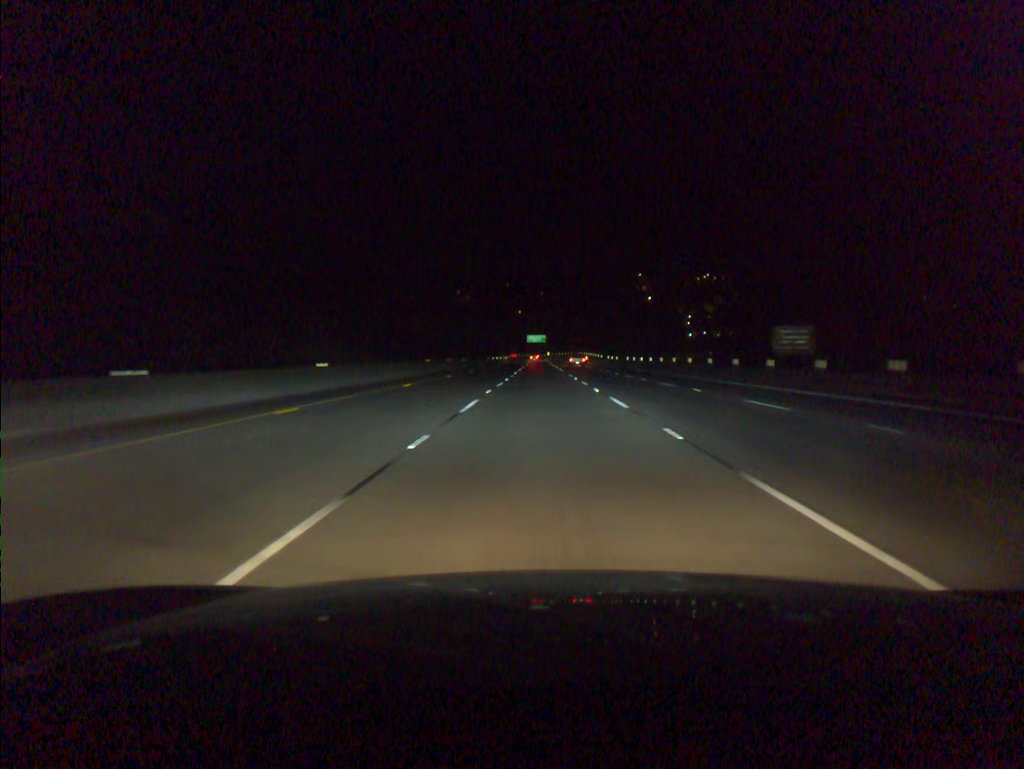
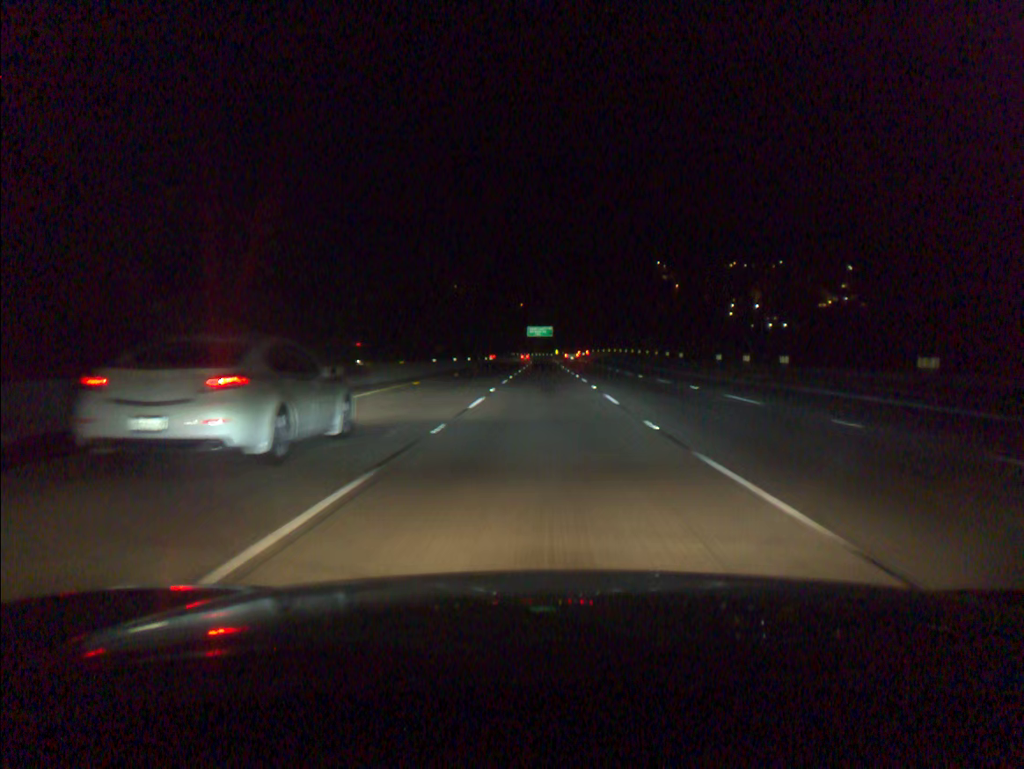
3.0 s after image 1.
(+0.1, +85.7) m; 0°
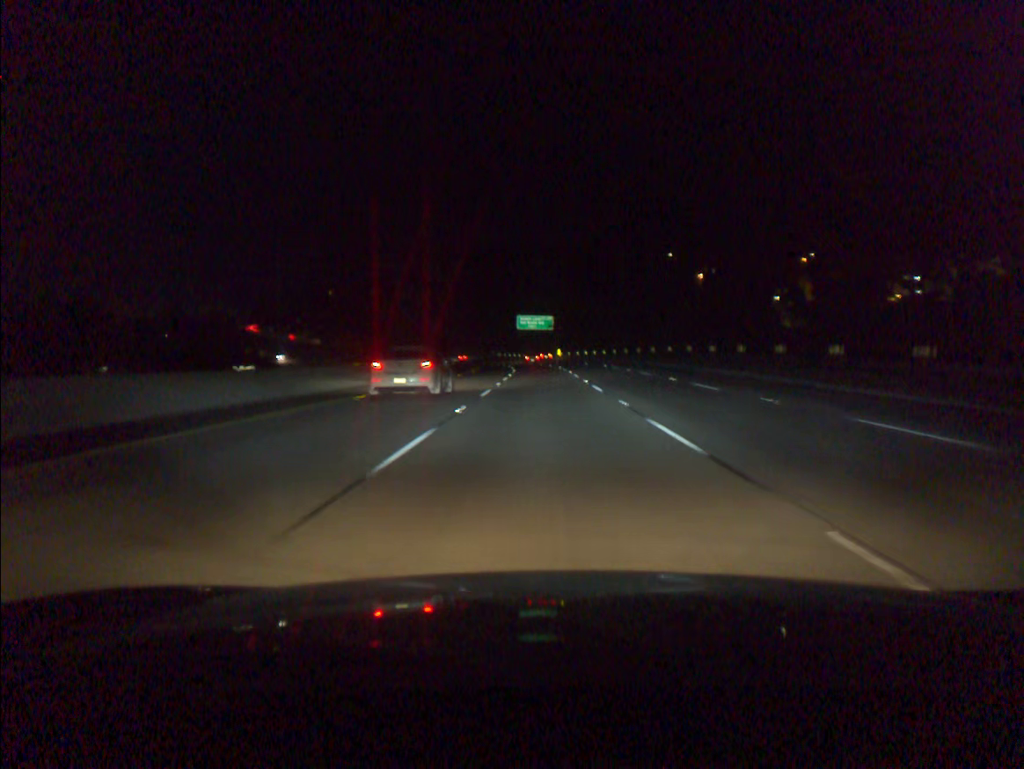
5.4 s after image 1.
(+0.2, +68.6) m; 0°
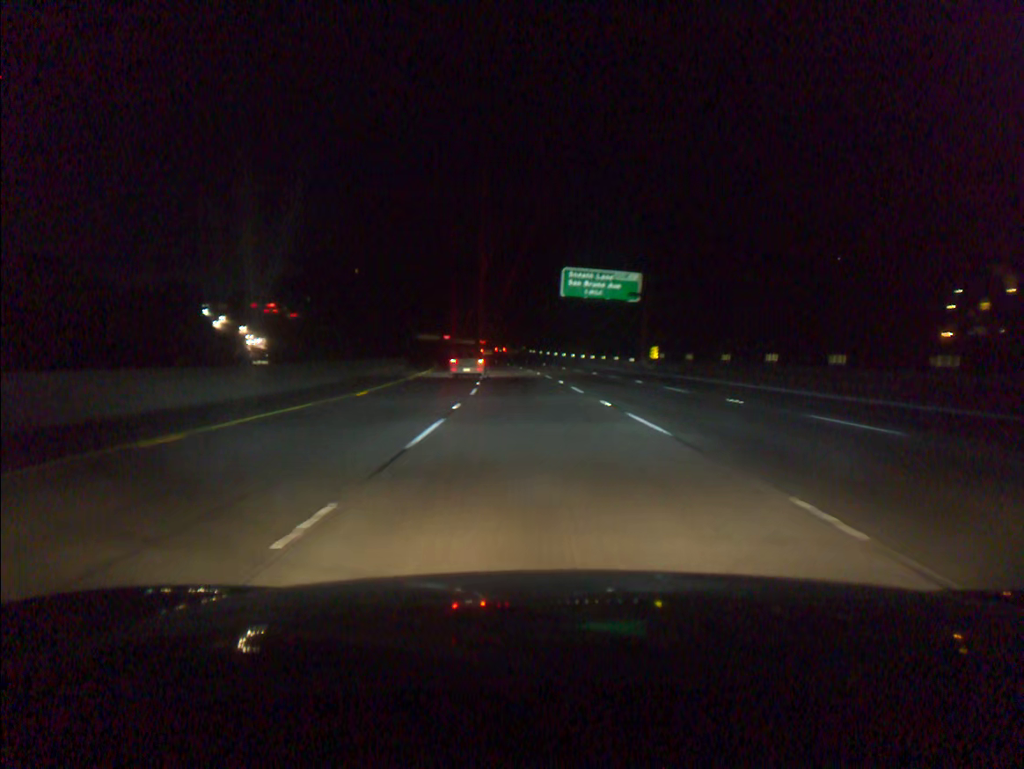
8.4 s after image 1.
(-1.4, +85.2) m; -3°
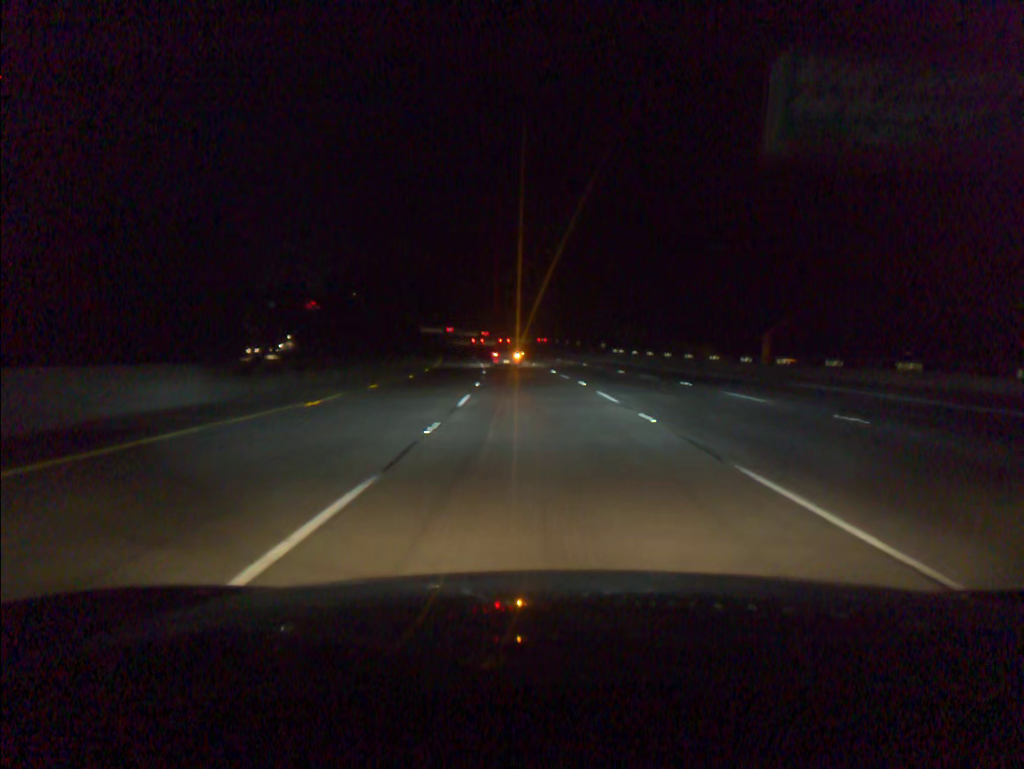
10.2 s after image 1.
(-2.2, +51.2) m; -5°
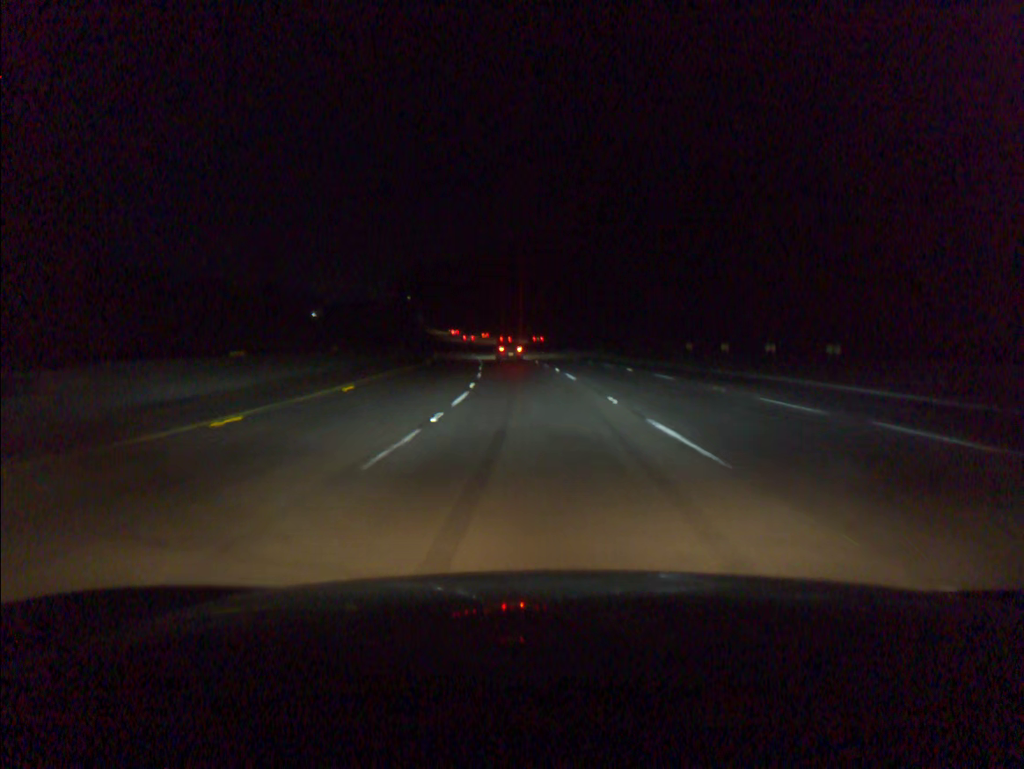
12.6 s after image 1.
(-3.5, +68.6) m; -6°
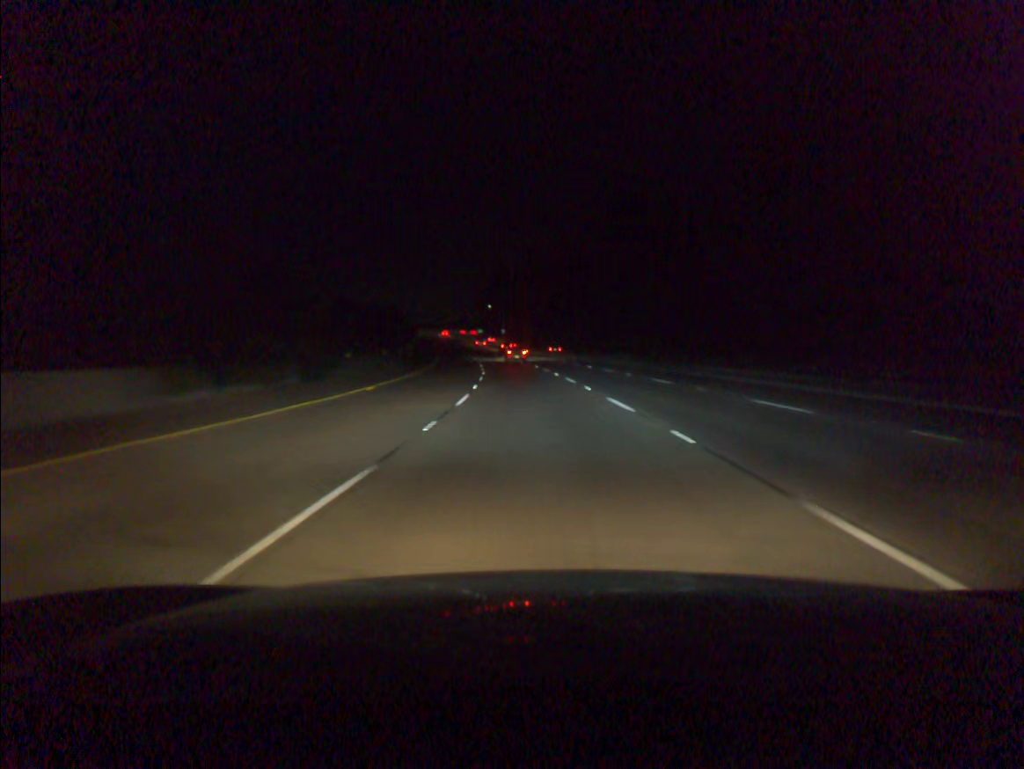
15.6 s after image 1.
(-5.8, +85.0) m; -8°
